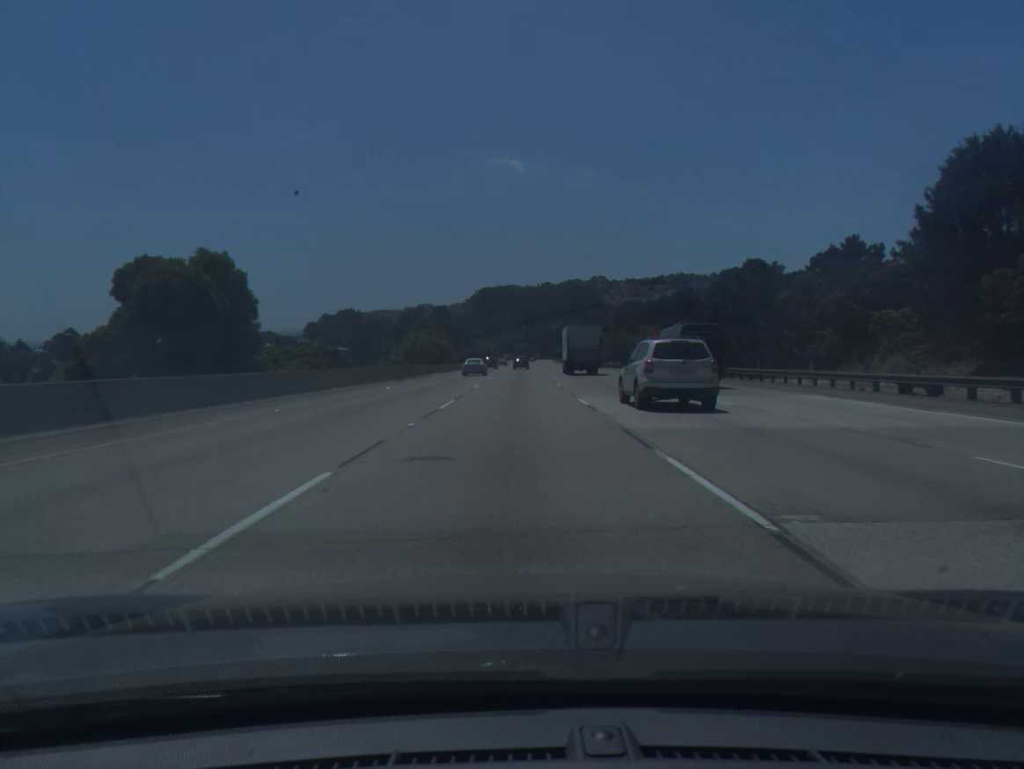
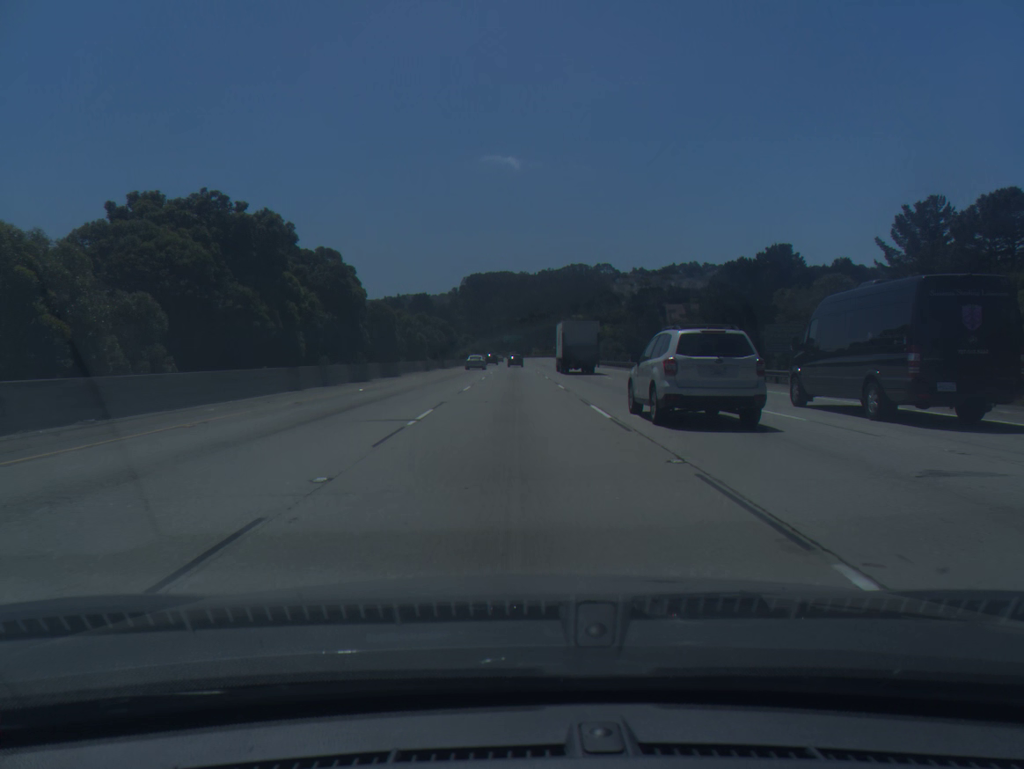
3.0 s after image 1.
(+0.2, +92.6) m; 0°
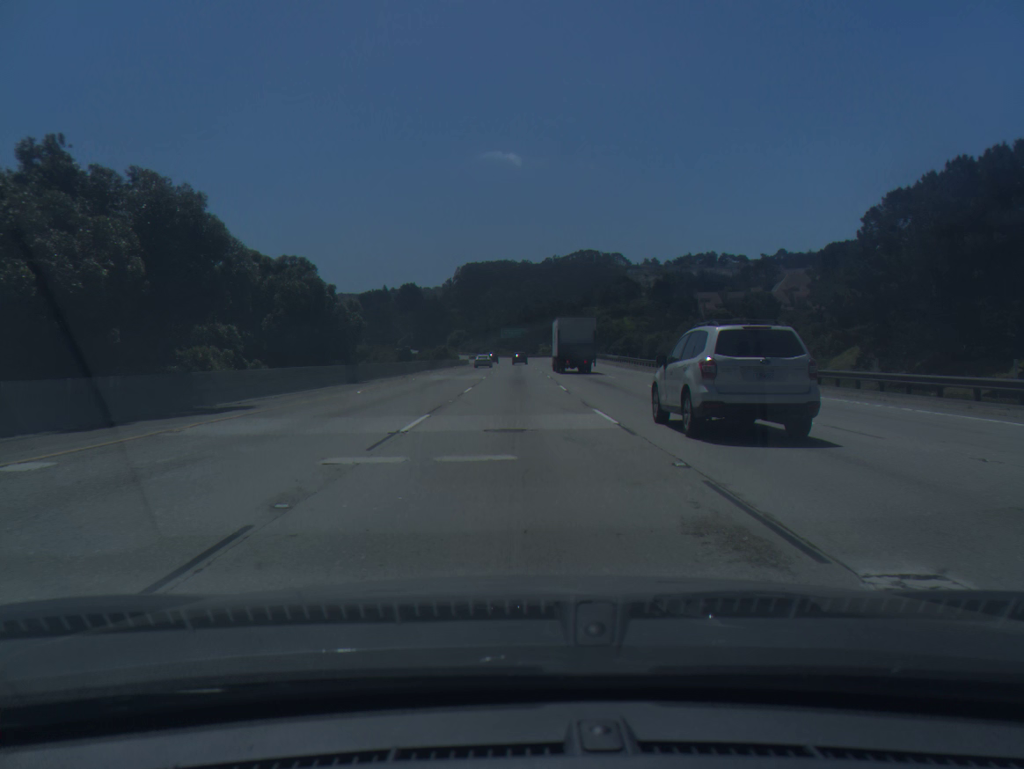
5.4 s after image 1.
(-0.2, +73.7) m; 0°
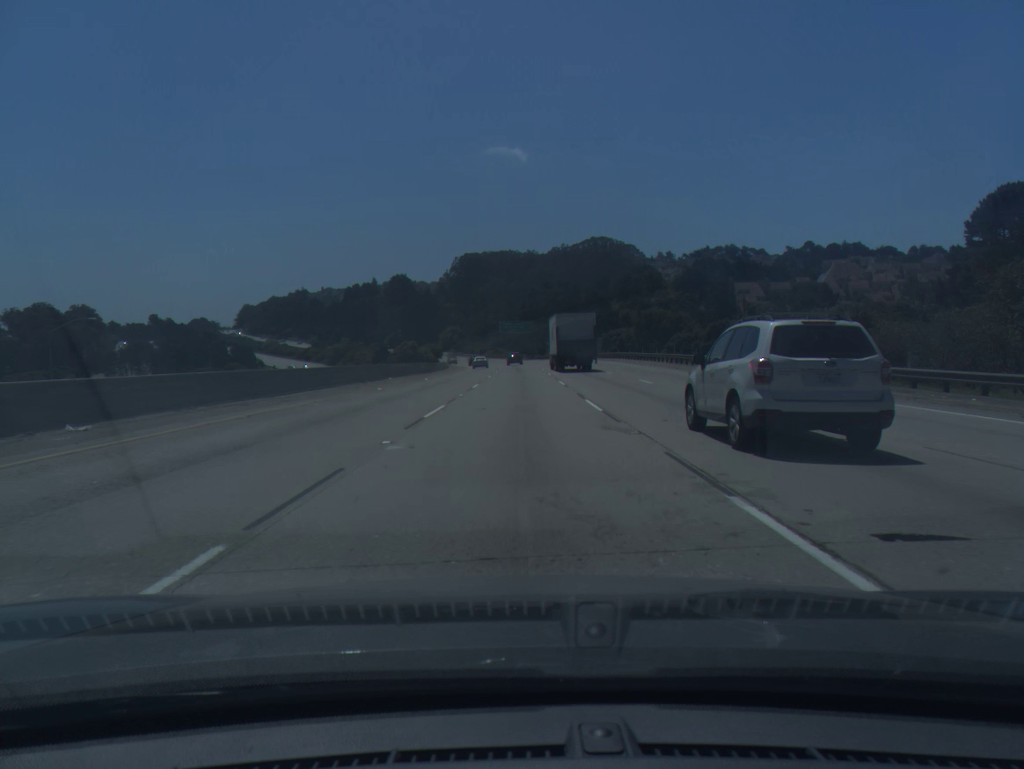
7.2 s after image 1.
(-0.1, +55.4) m; 0°
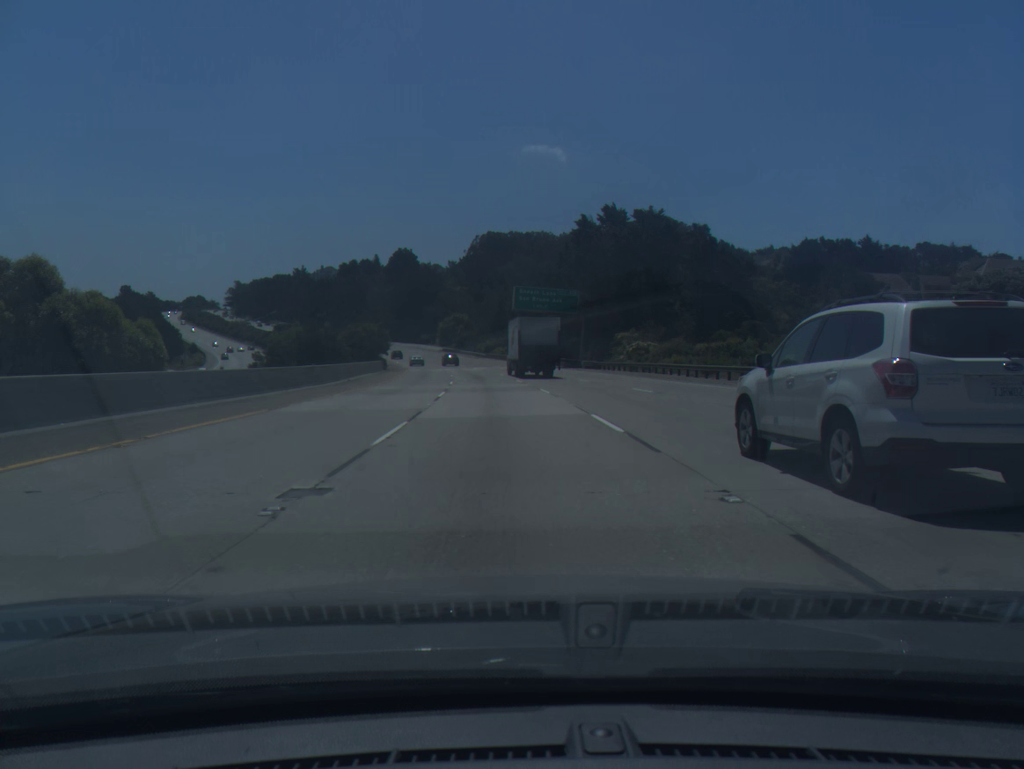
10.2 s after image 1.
(-0.3, +92.4) m; -2°
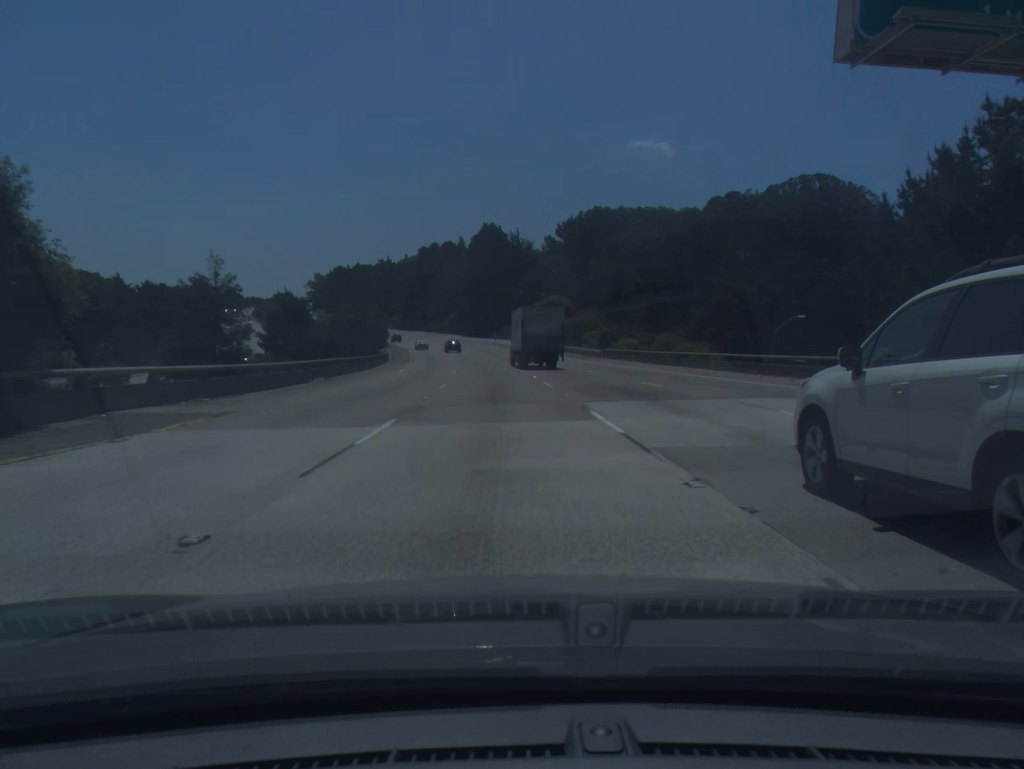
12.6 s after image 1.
(-4.5, +73.5) m; -7°
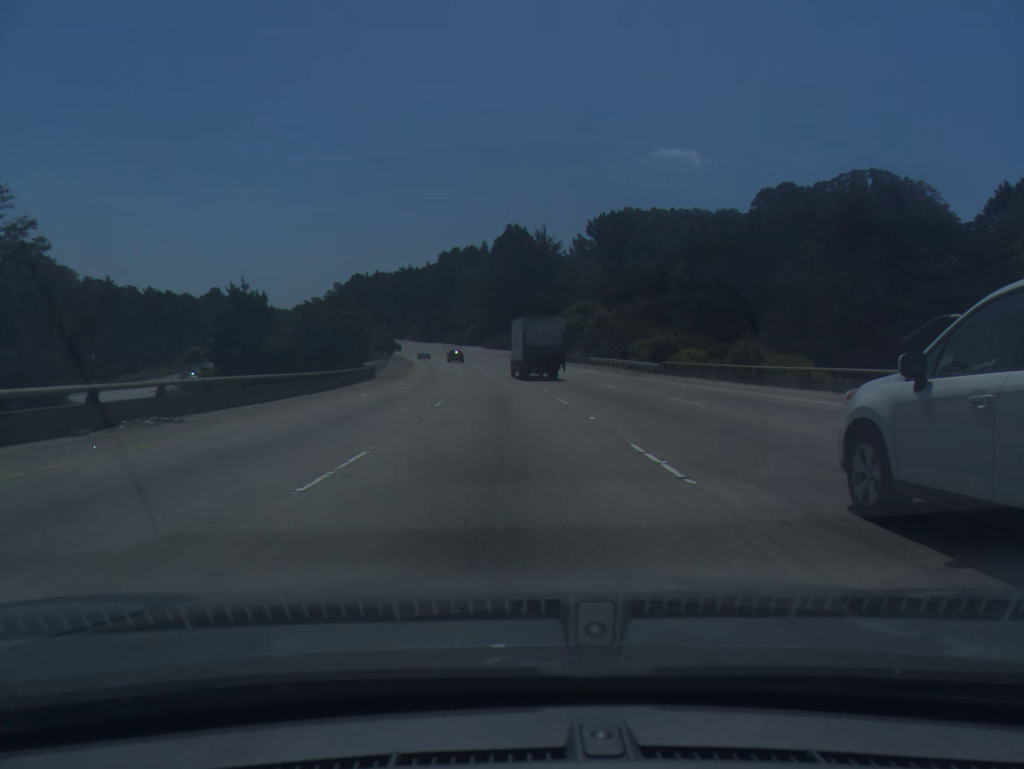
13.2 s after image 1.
(-0.3, +18.4) m; -2°
